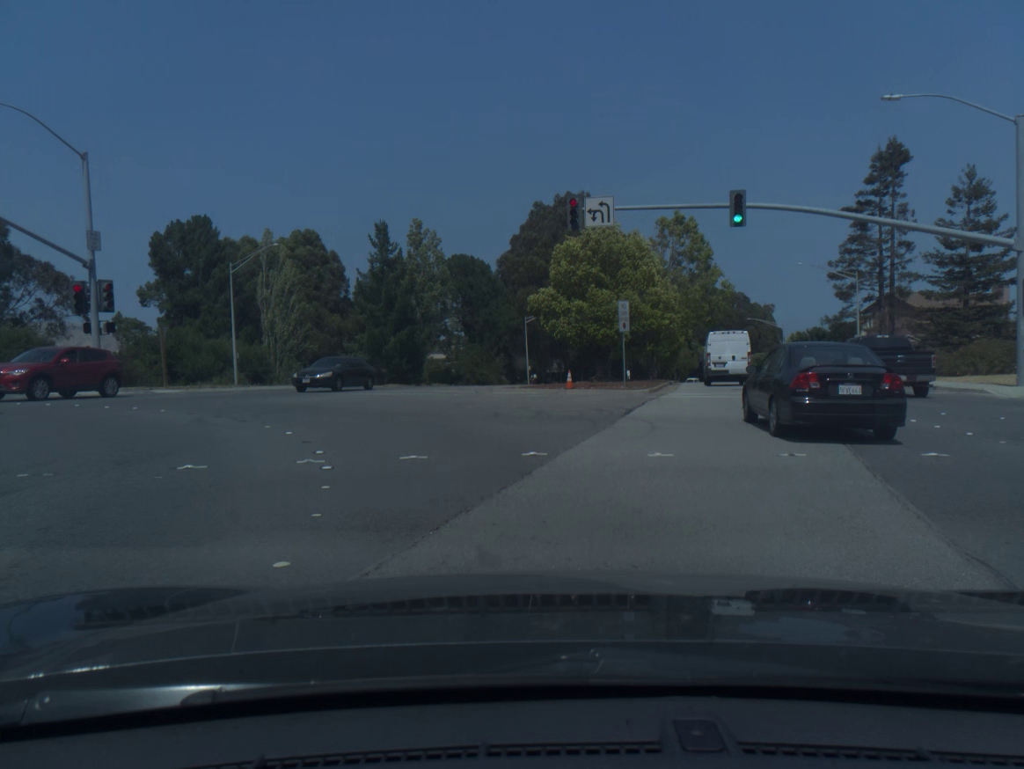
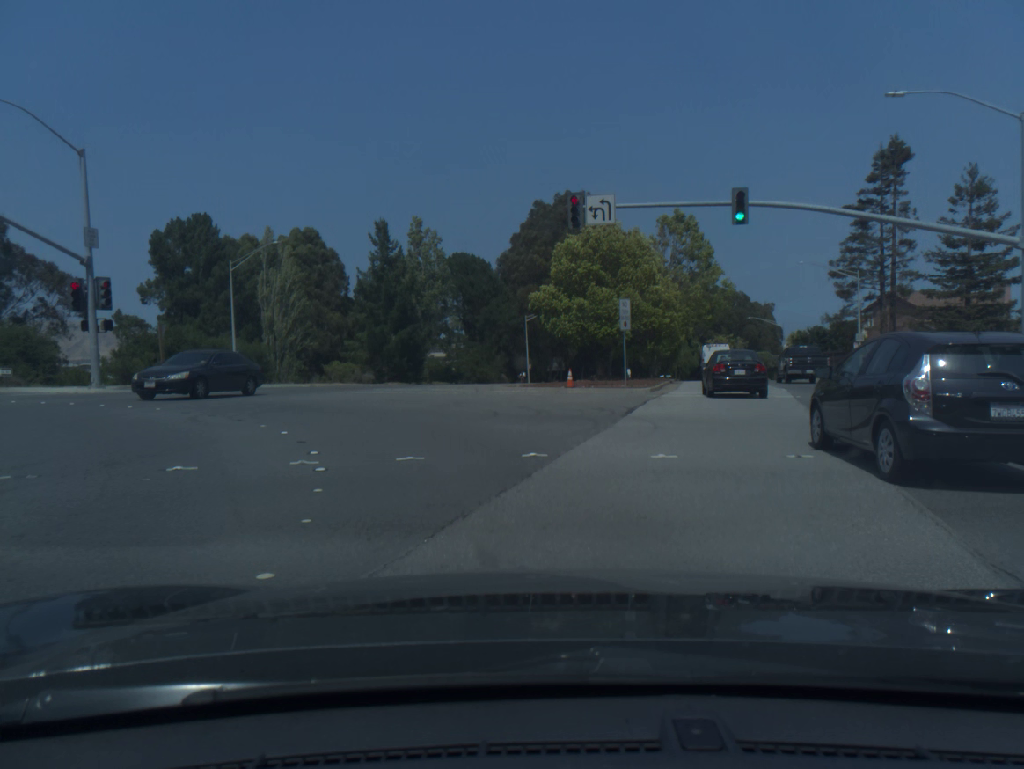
(0.0, +0.3) m; 0°
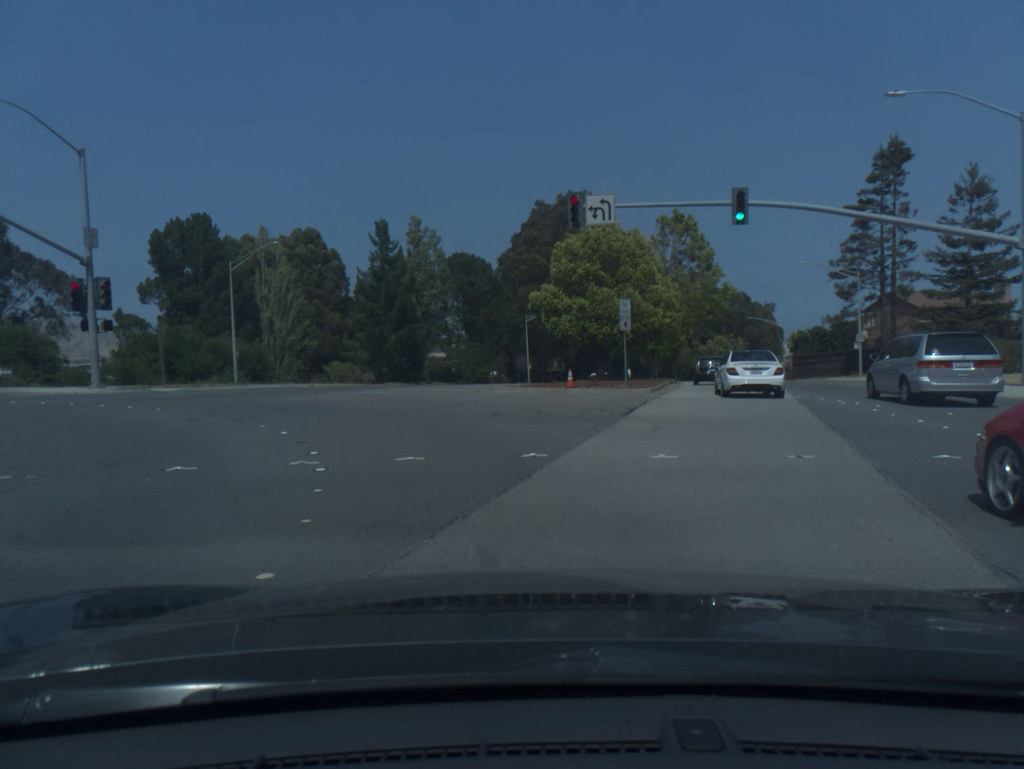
(0.0, 0.0) m; 0°
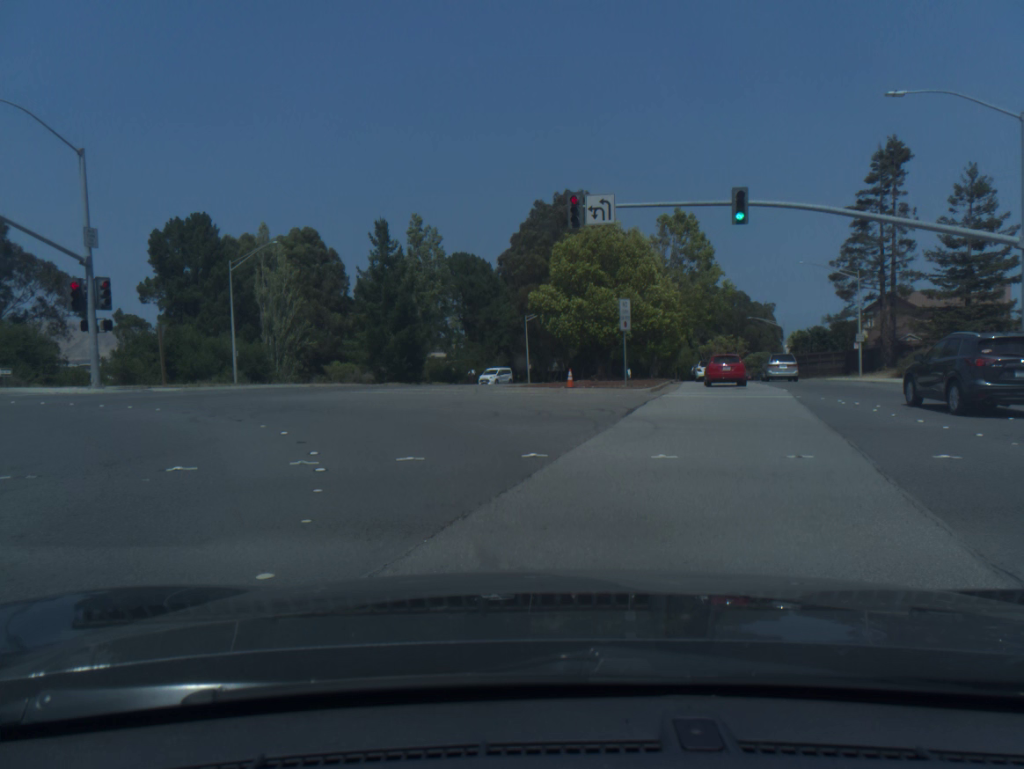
(0.0, 0.0) m; 0°
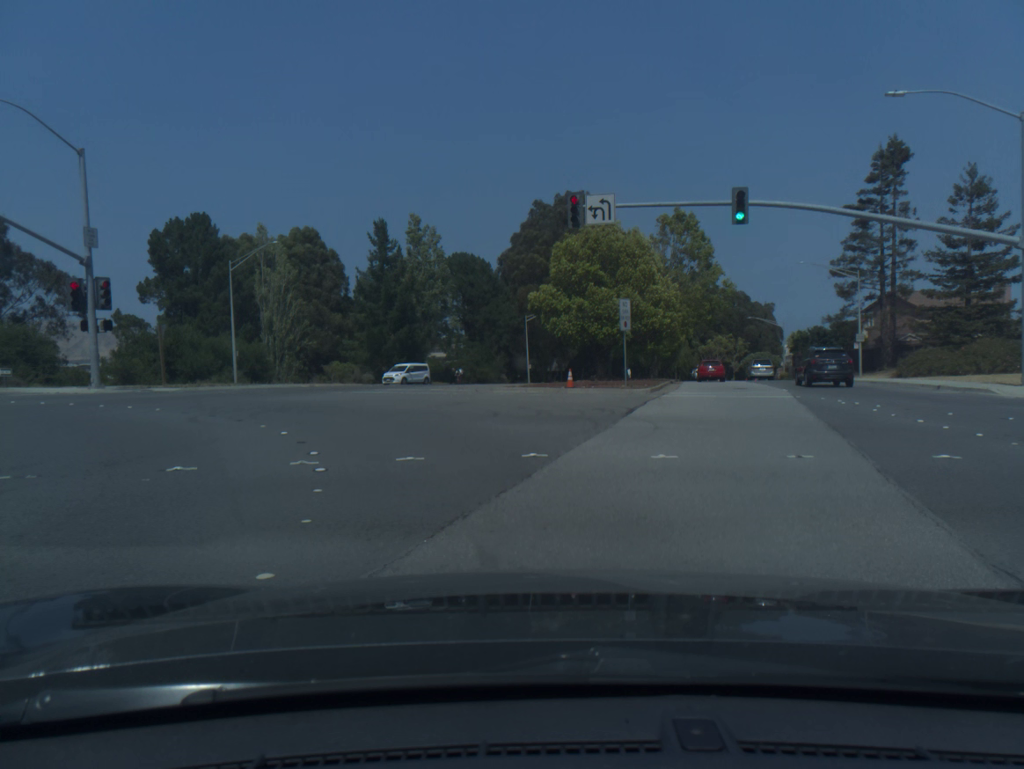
(0.0, 0.0) m; 0°
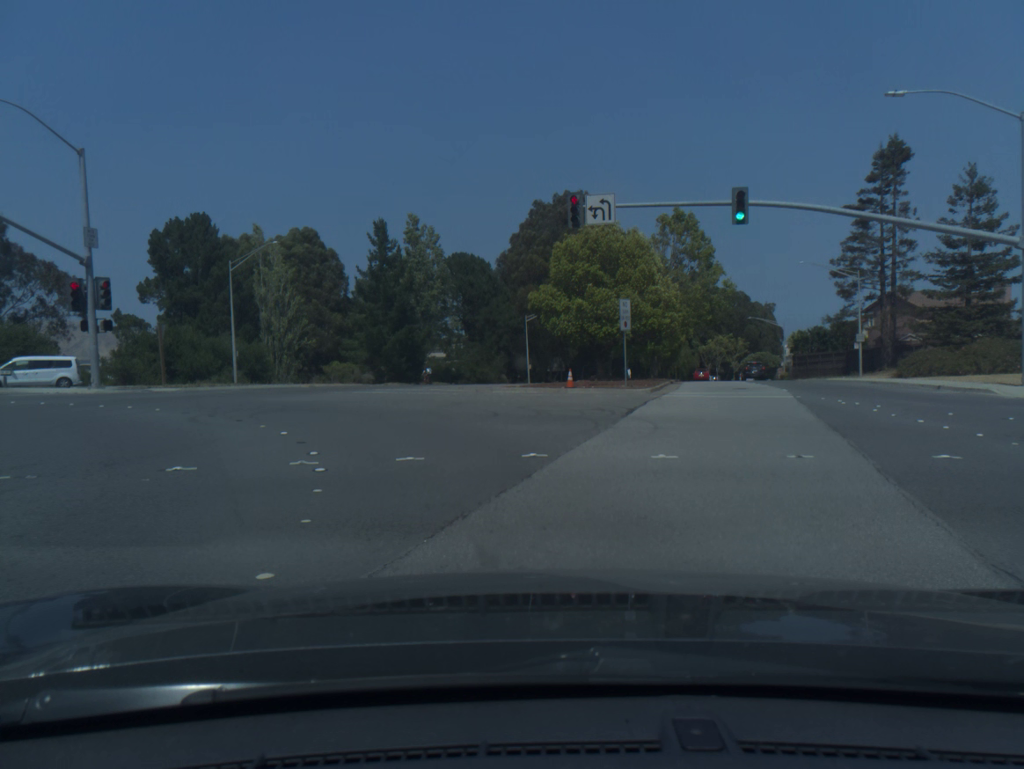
(0.0, 0.0) m; 0°
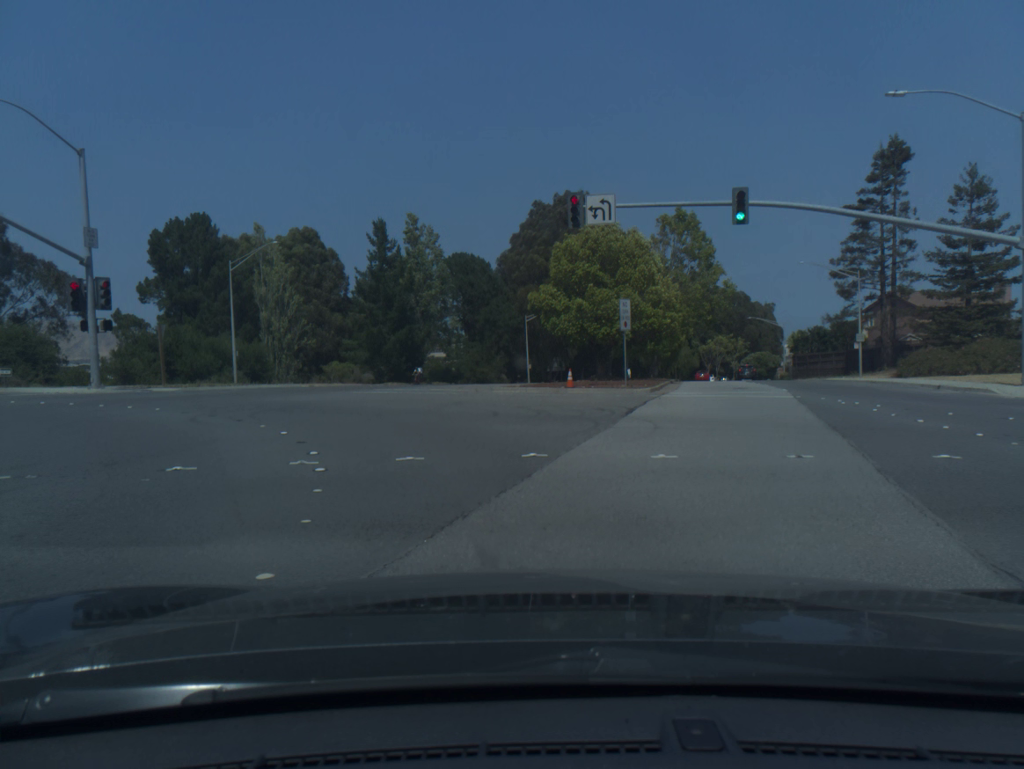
(0.0, 0.0) m; 0°
